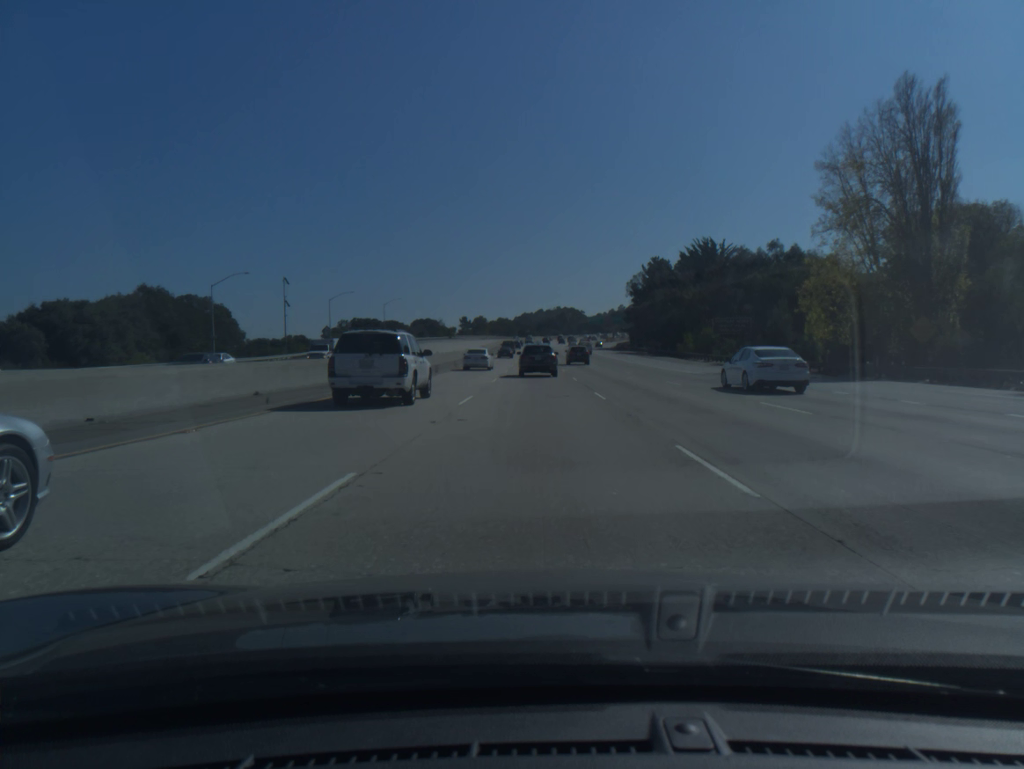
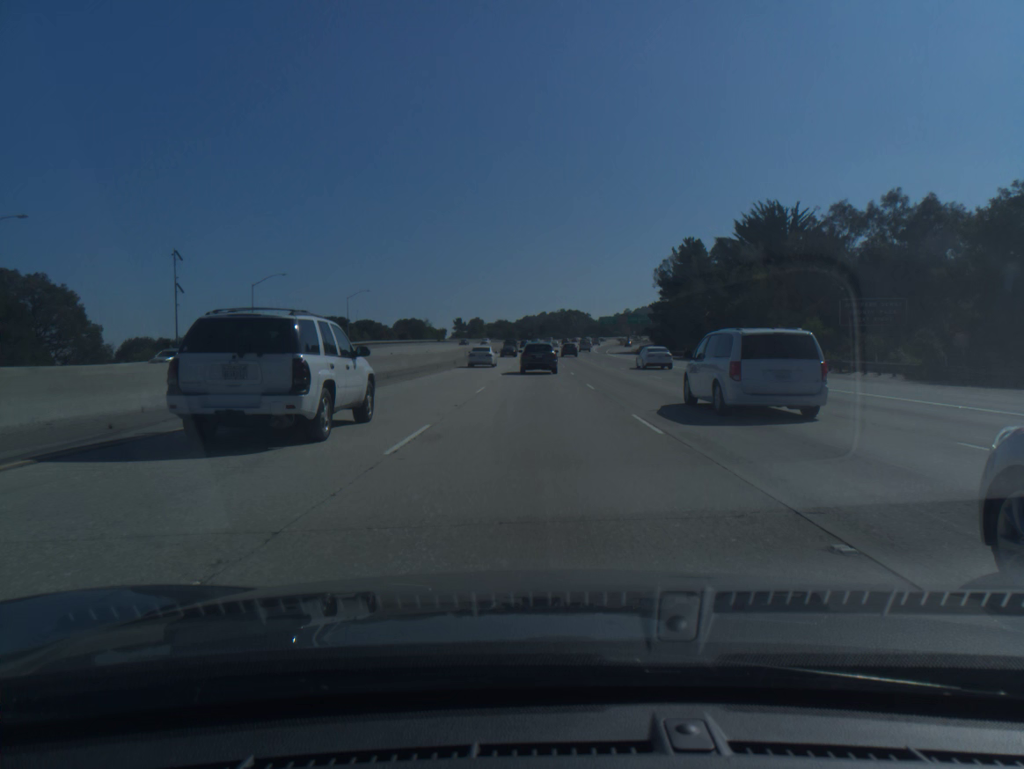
(-0.1, +37.7) m; 0°
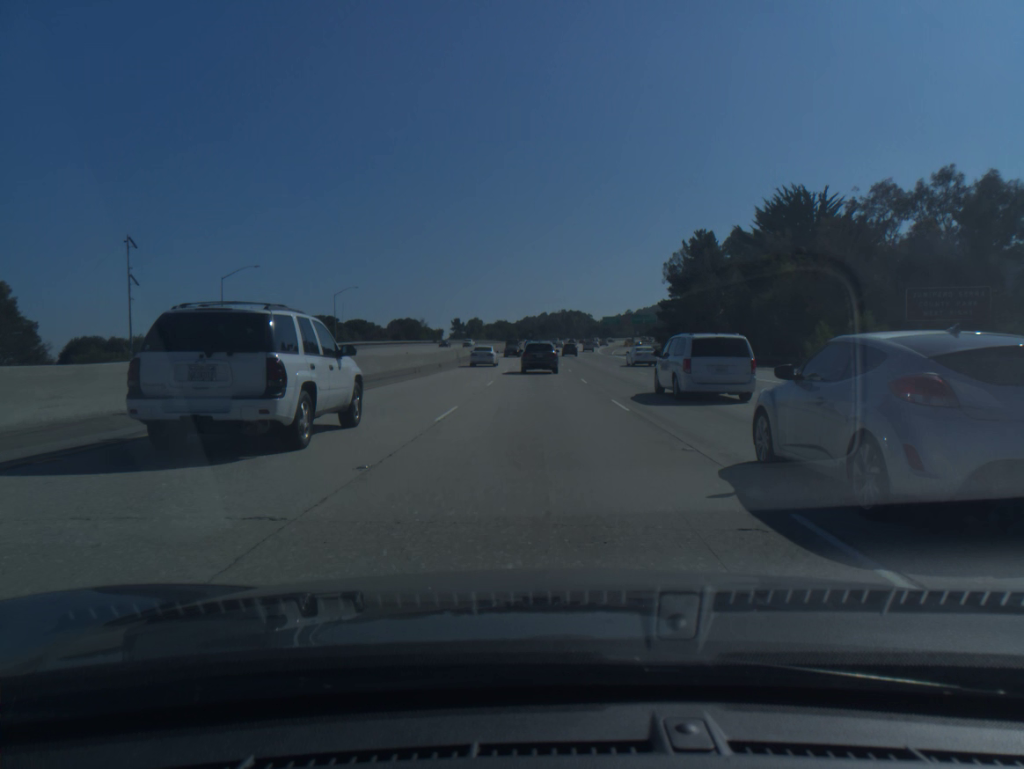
(0.0, +9.6) m; 0°
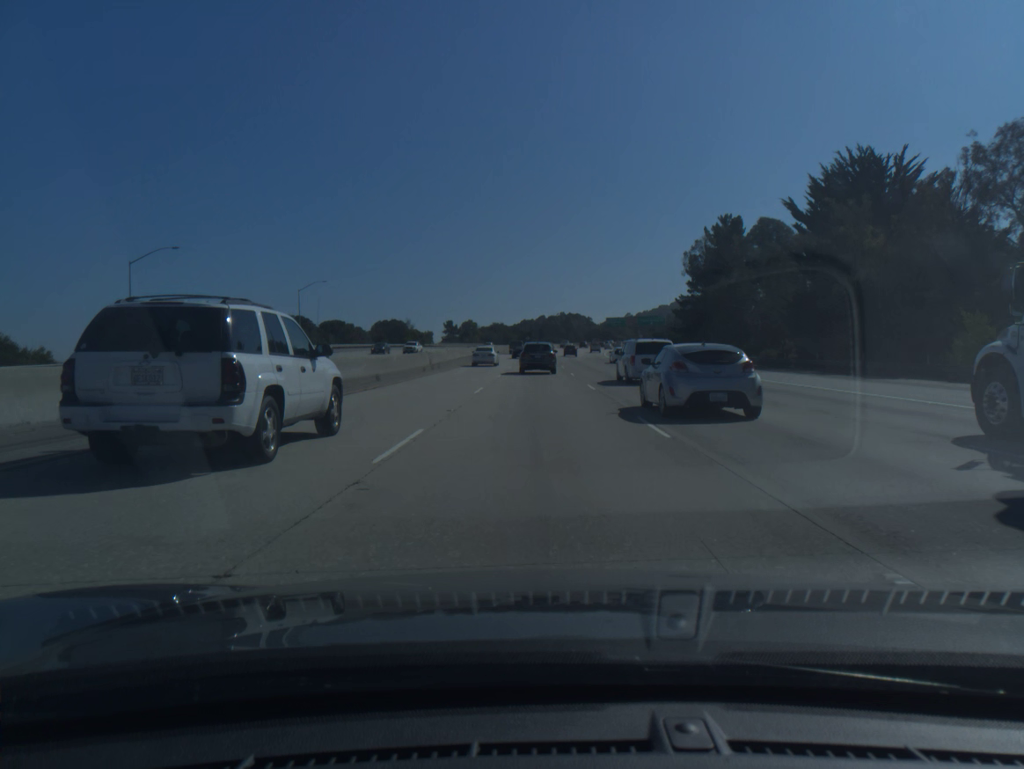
(0.0, +19.4) m; 0°
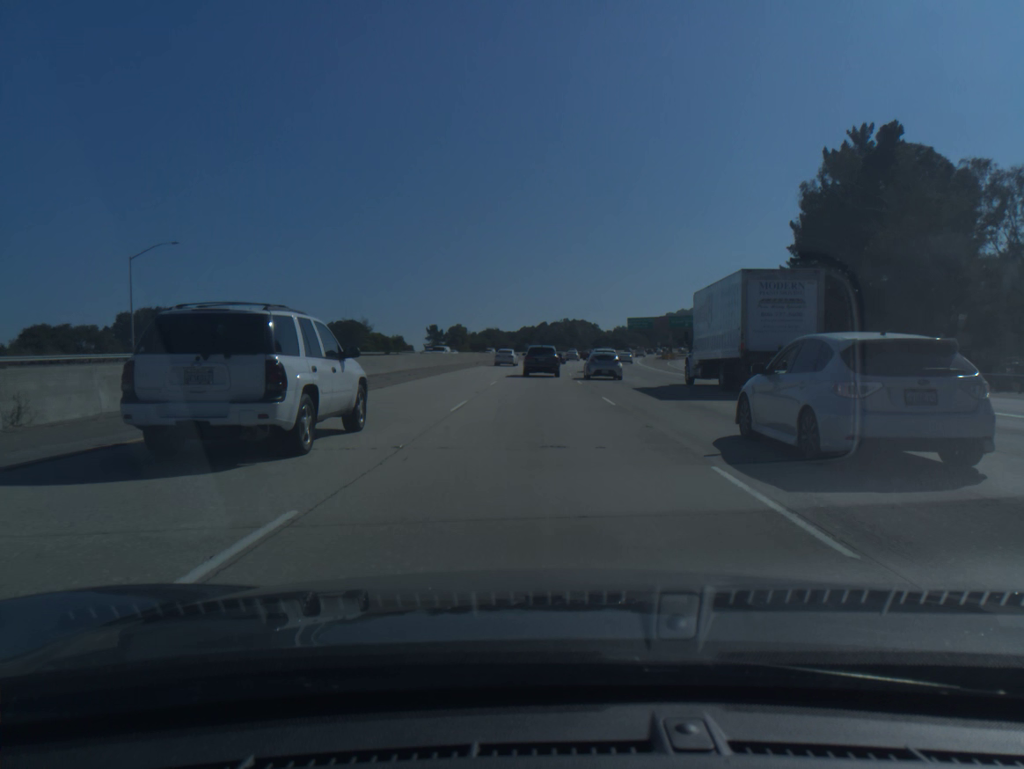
(+0.1, +49.2) m; 0°
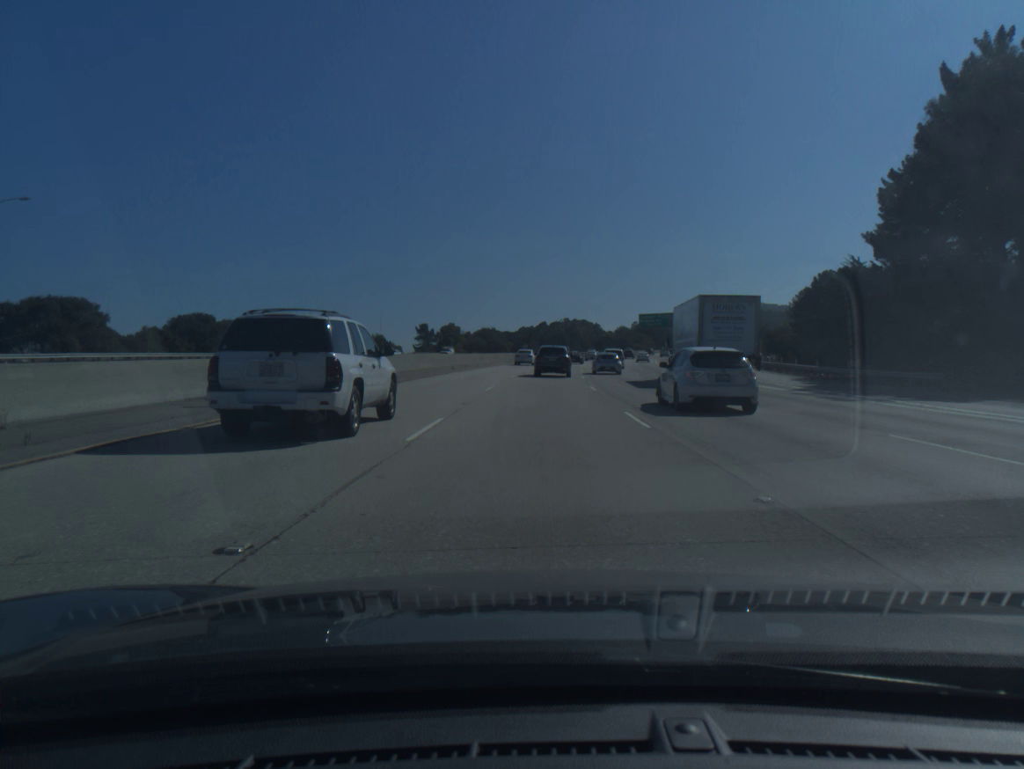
(0.0, +19.9) m; 0°
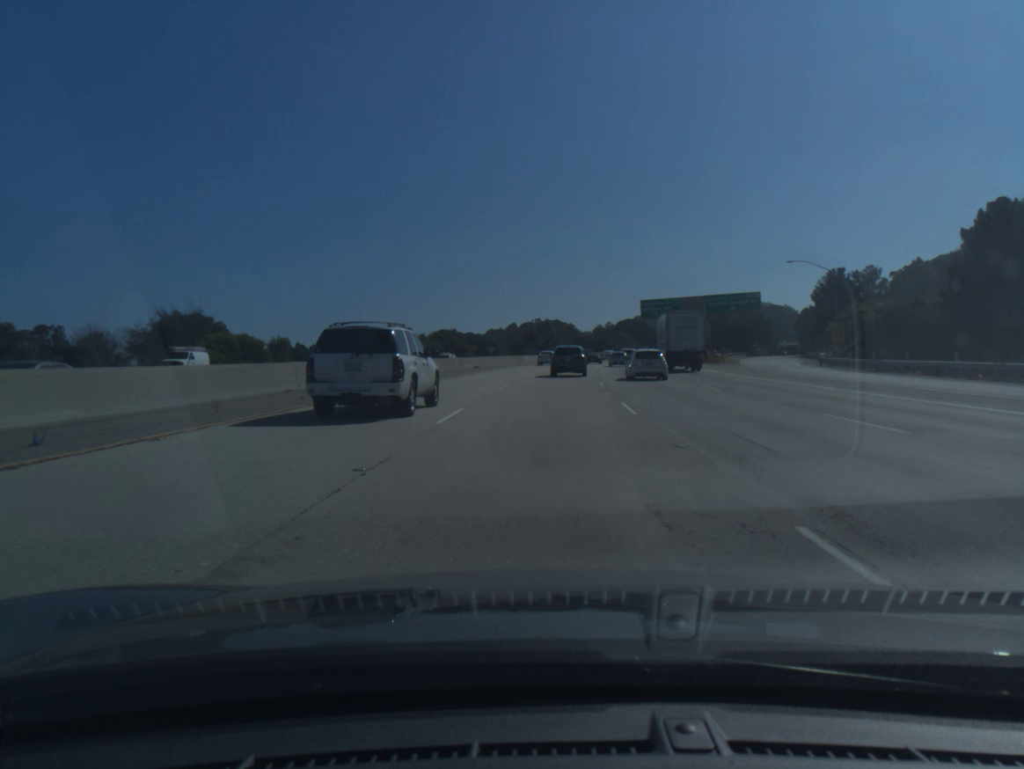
(+0.6, +40.0) m; +2°
